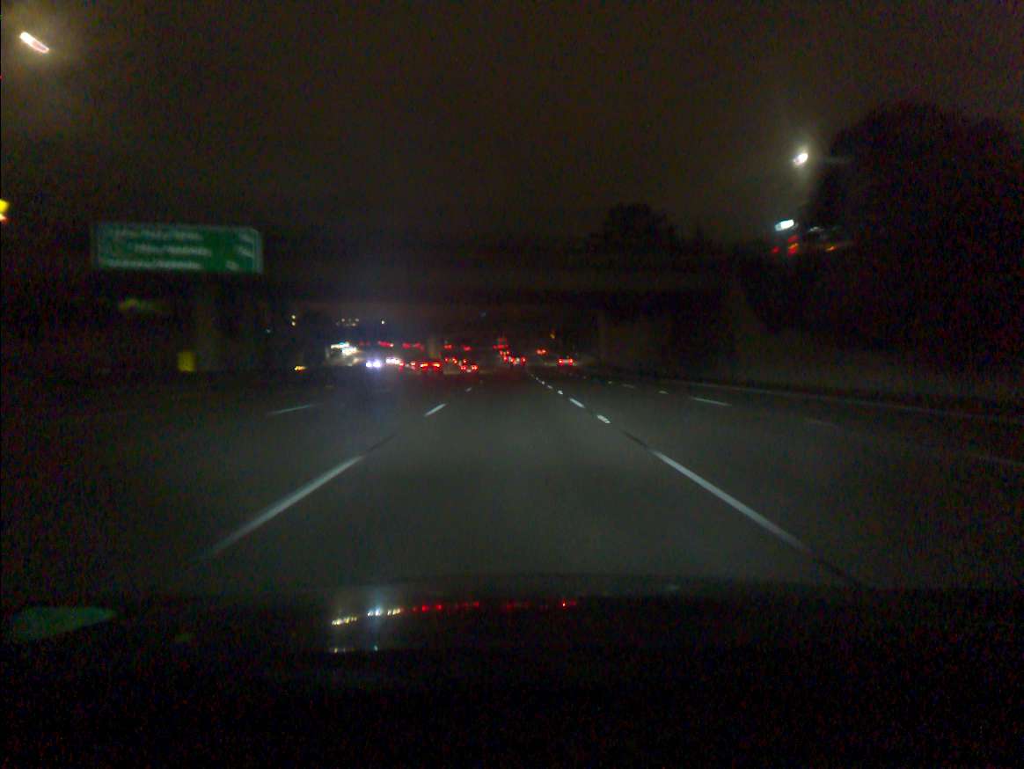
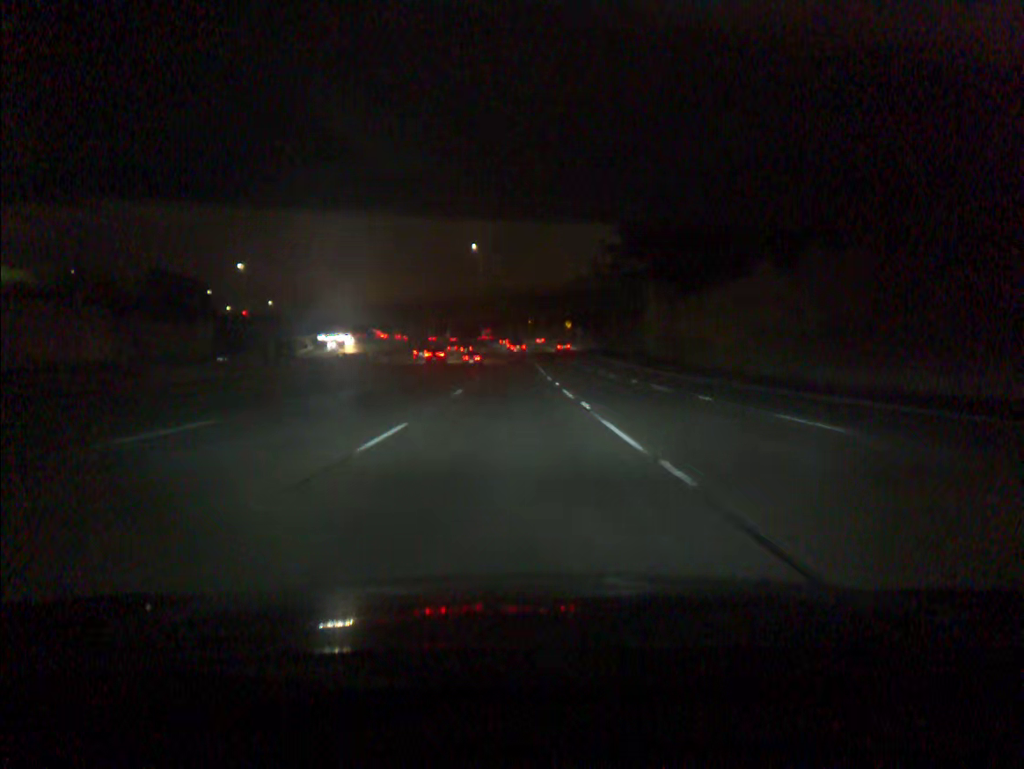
(-0.2, +36.4) m; -1°
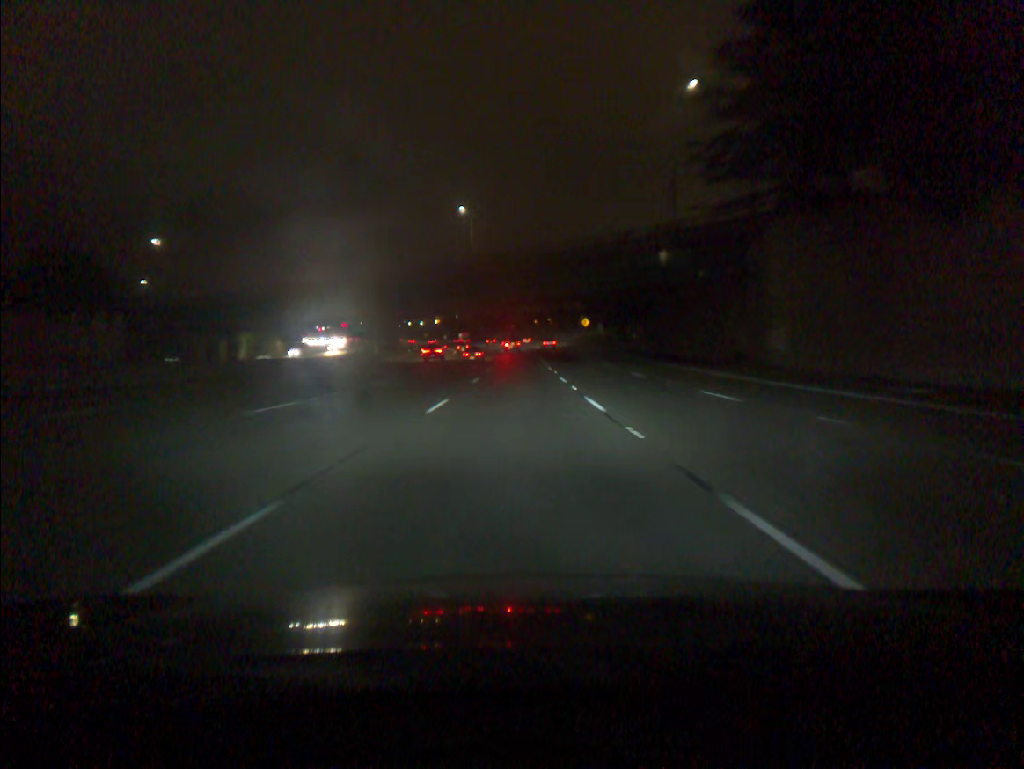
(-0.1, +36.6) m; 0°
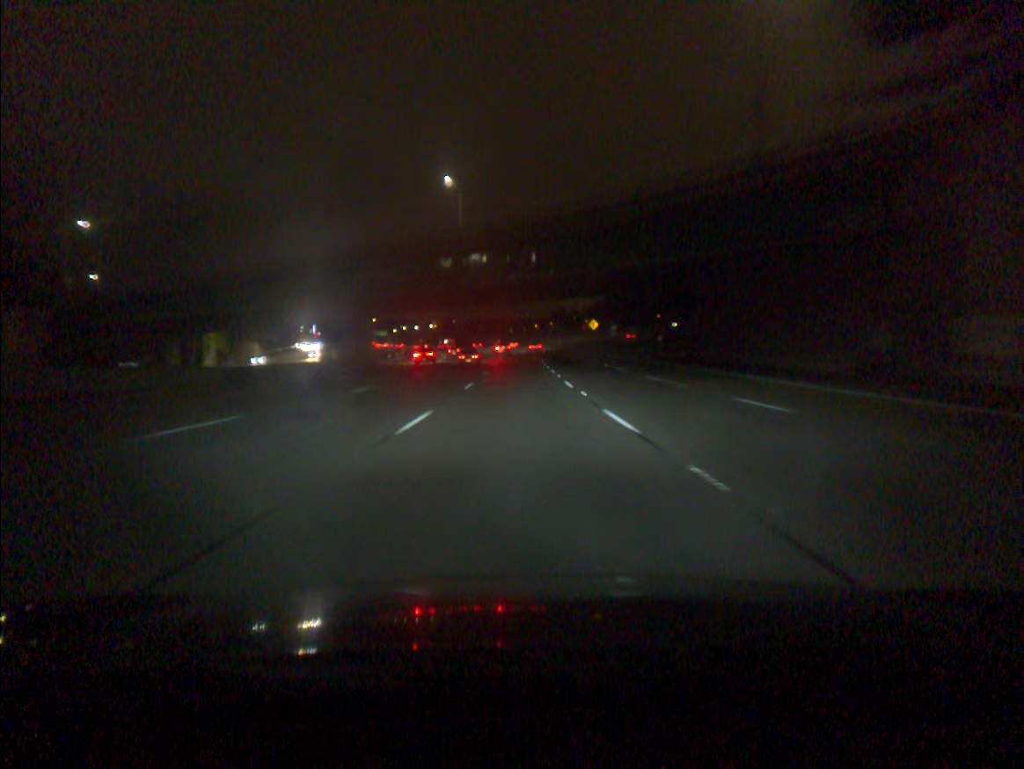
(0.0, +18.3) m; 0°
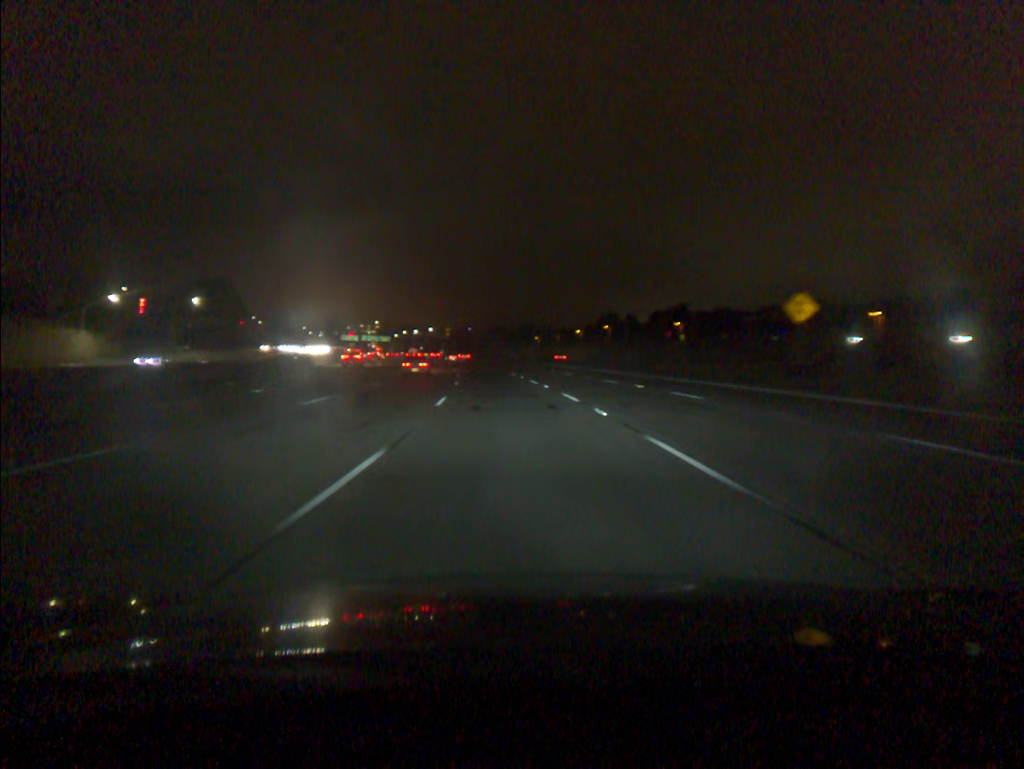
(-0.6, +90.8) m; -2°
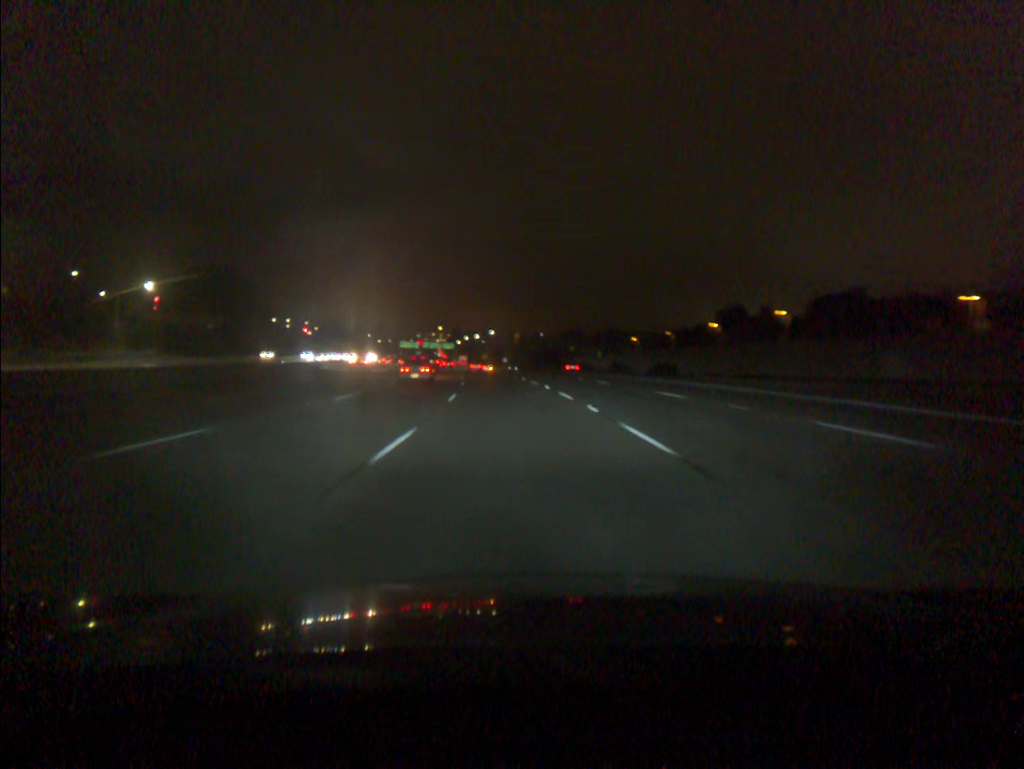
(-2.4, +54.1) m; -5°
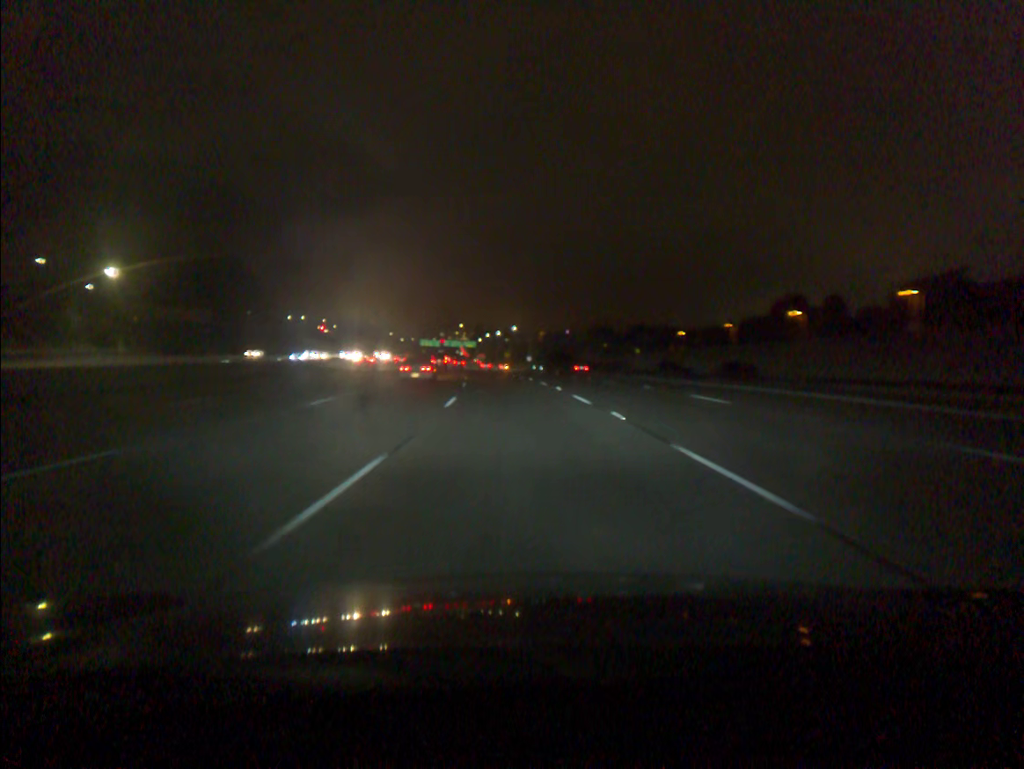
(-0.3, +18.1) m; -2°
